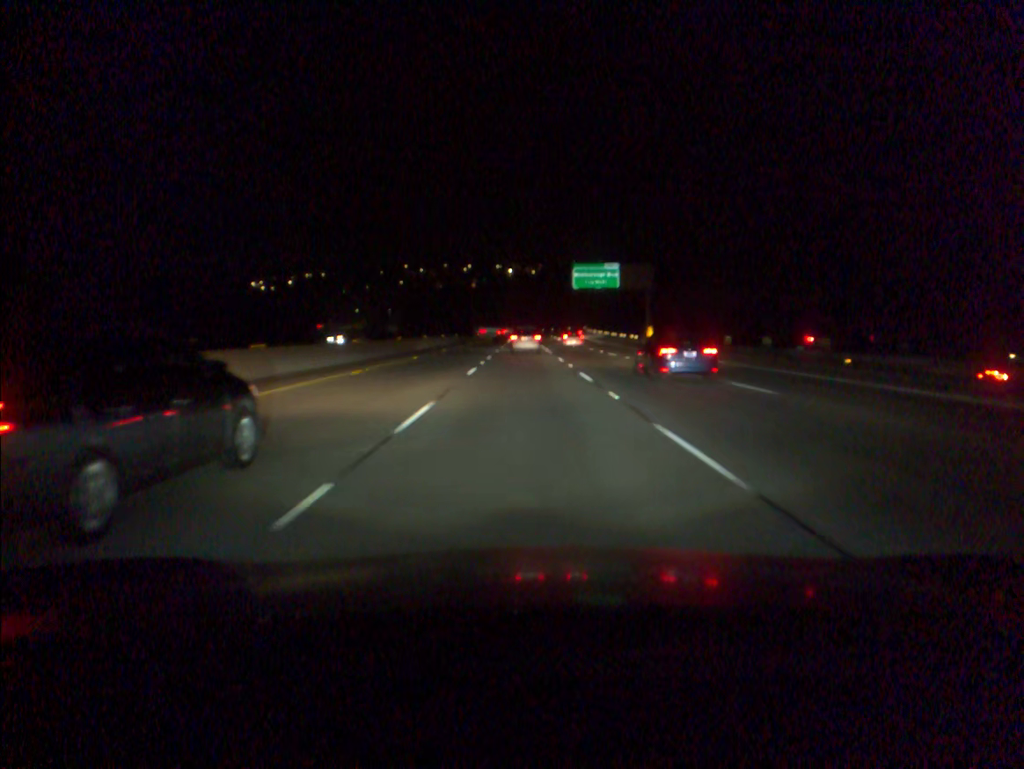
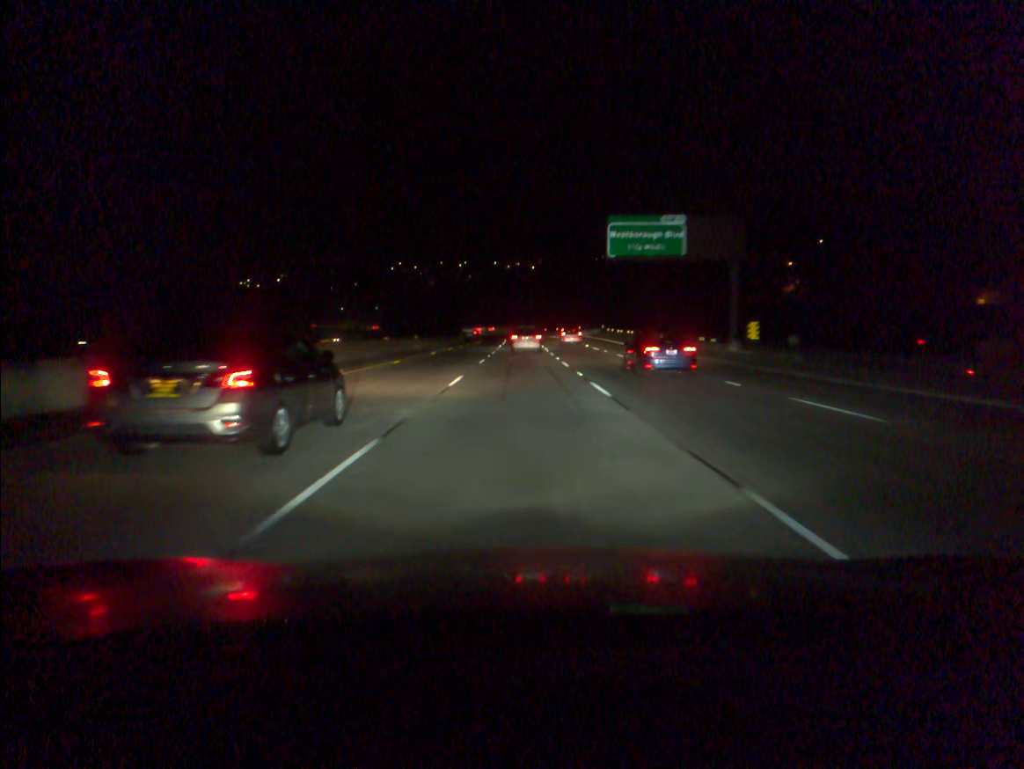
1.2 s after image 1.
(0.0, +34.4) m; 0°
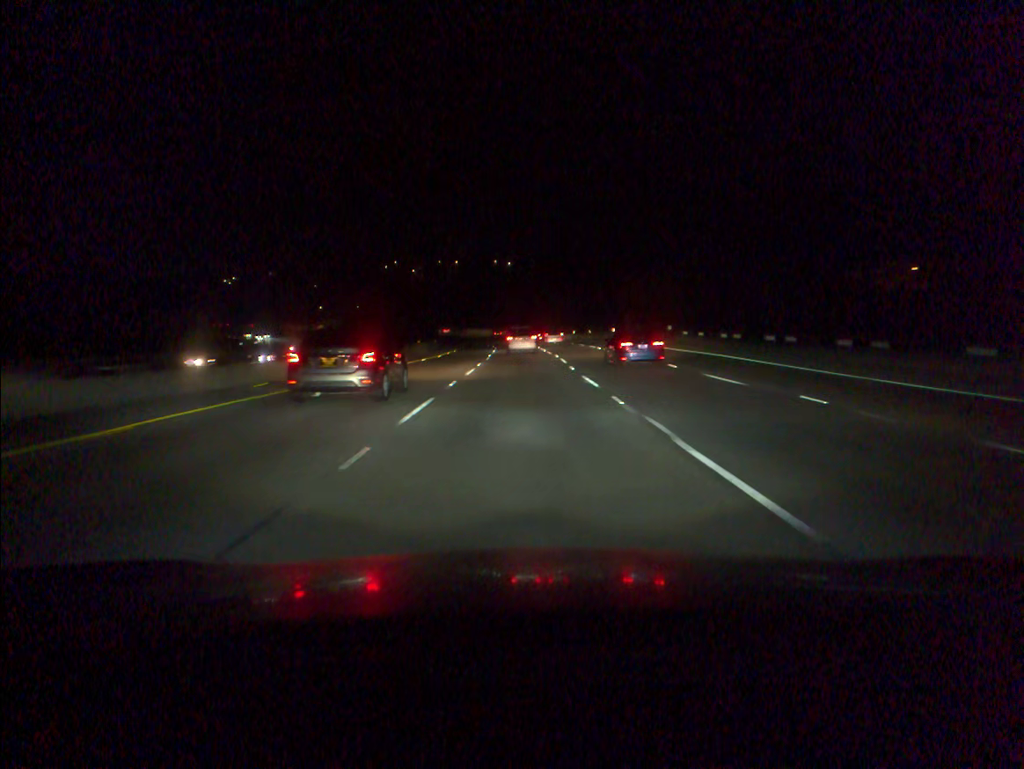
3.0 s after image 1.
(-0.1, +50.6) m; 0°
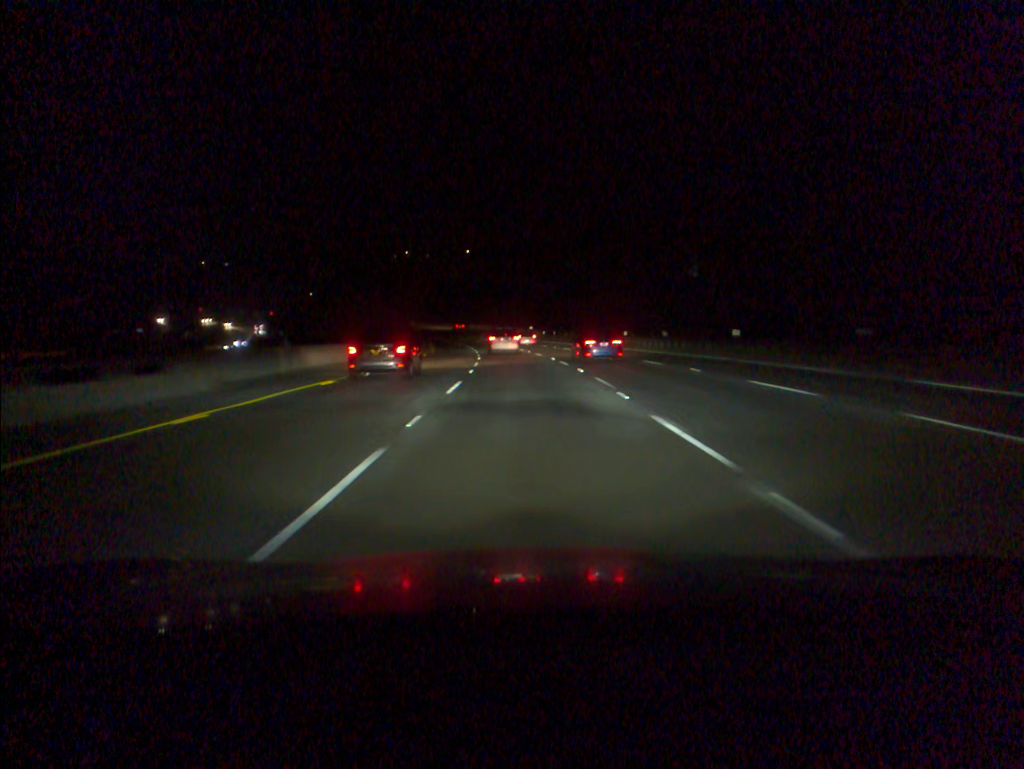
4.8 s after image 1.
(-0.4, +50.0) m; -1°
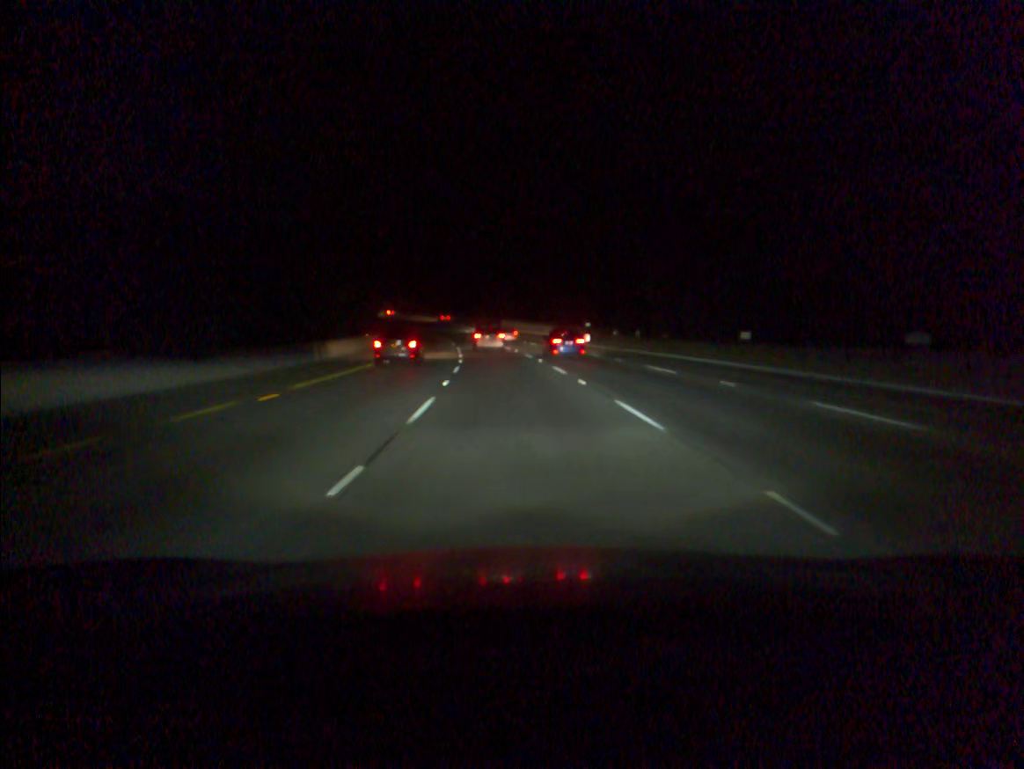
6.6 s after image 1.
(-1.1, +49.6) m; -3°
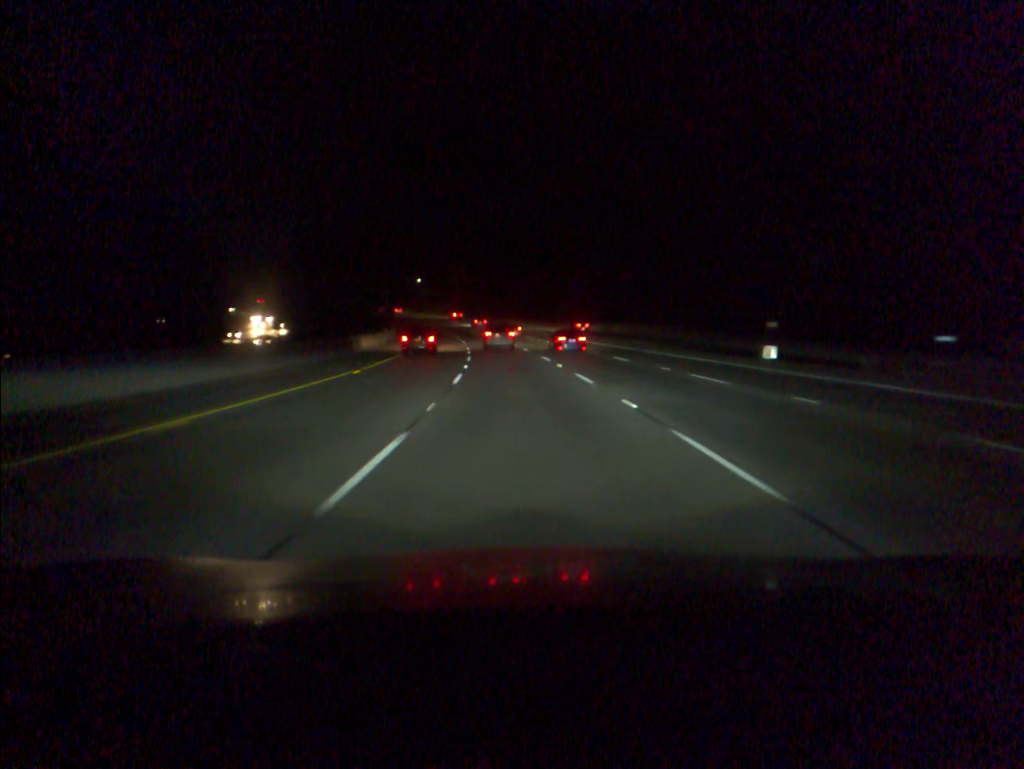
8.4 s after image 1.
(-2.2, +49.2) m; -5°
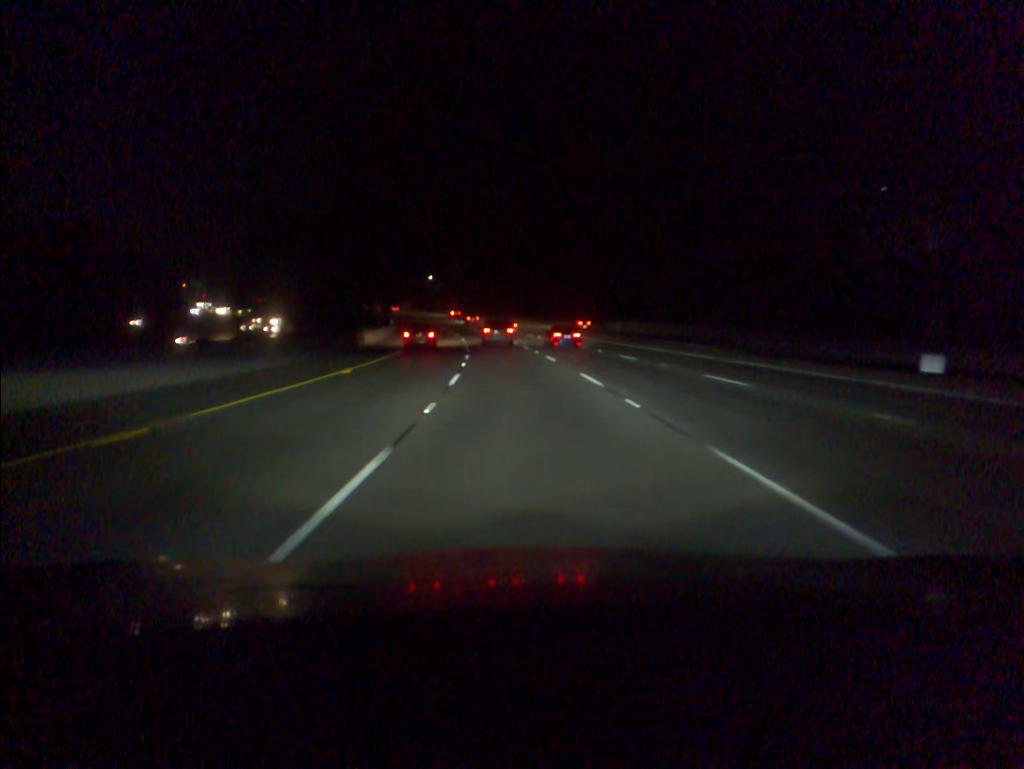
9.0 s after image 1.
(-0.2, +16.3) m; -1°
